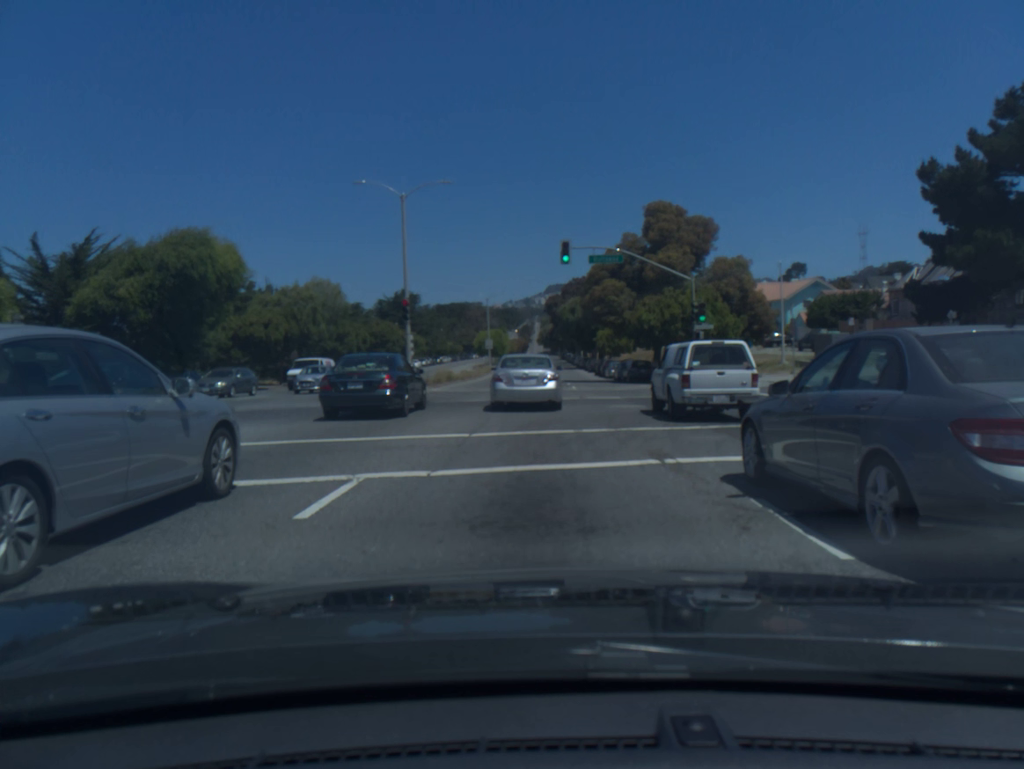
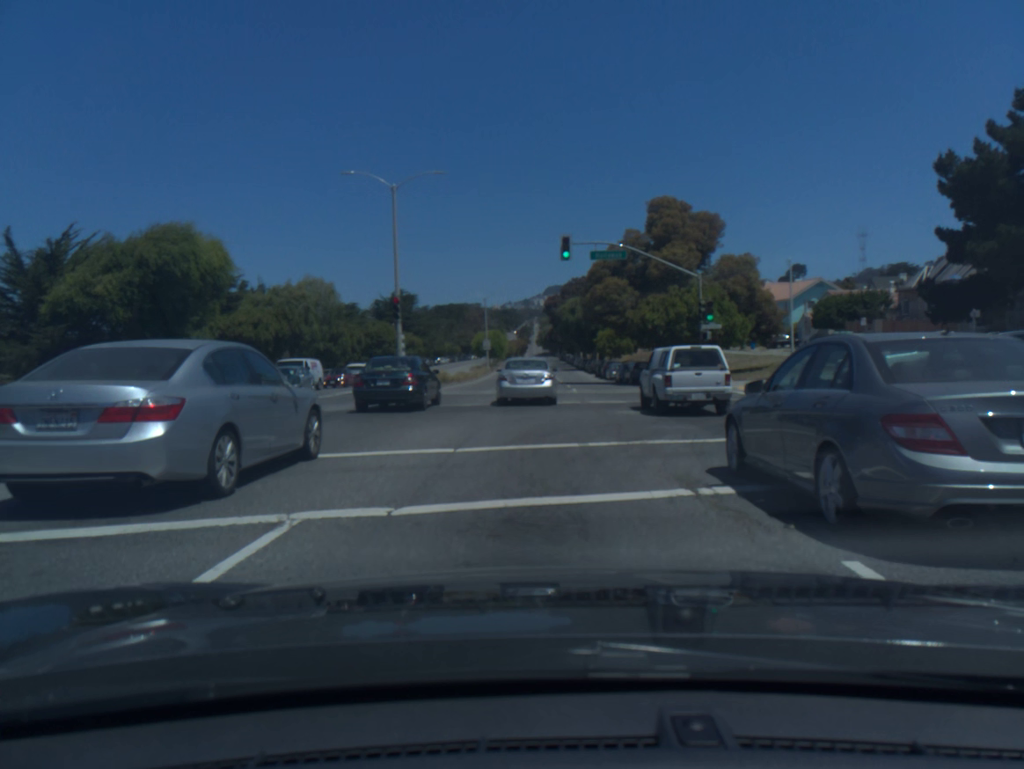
(0.0, +2.0) m; 0°
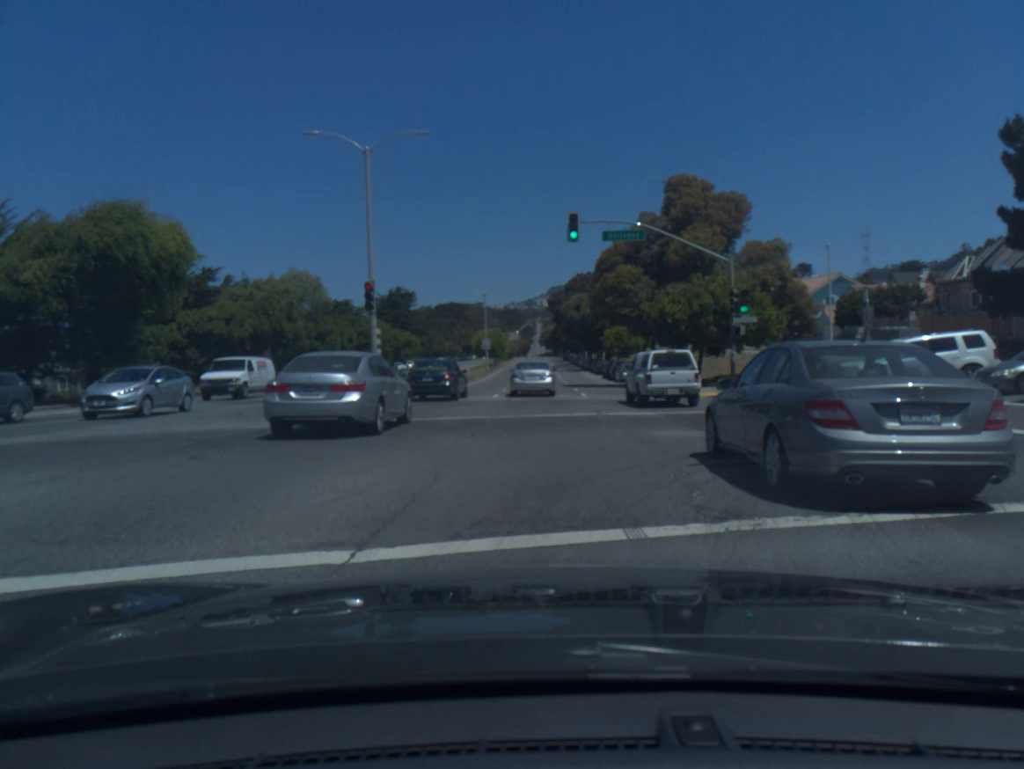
(0.0, +5.9) m; 0°
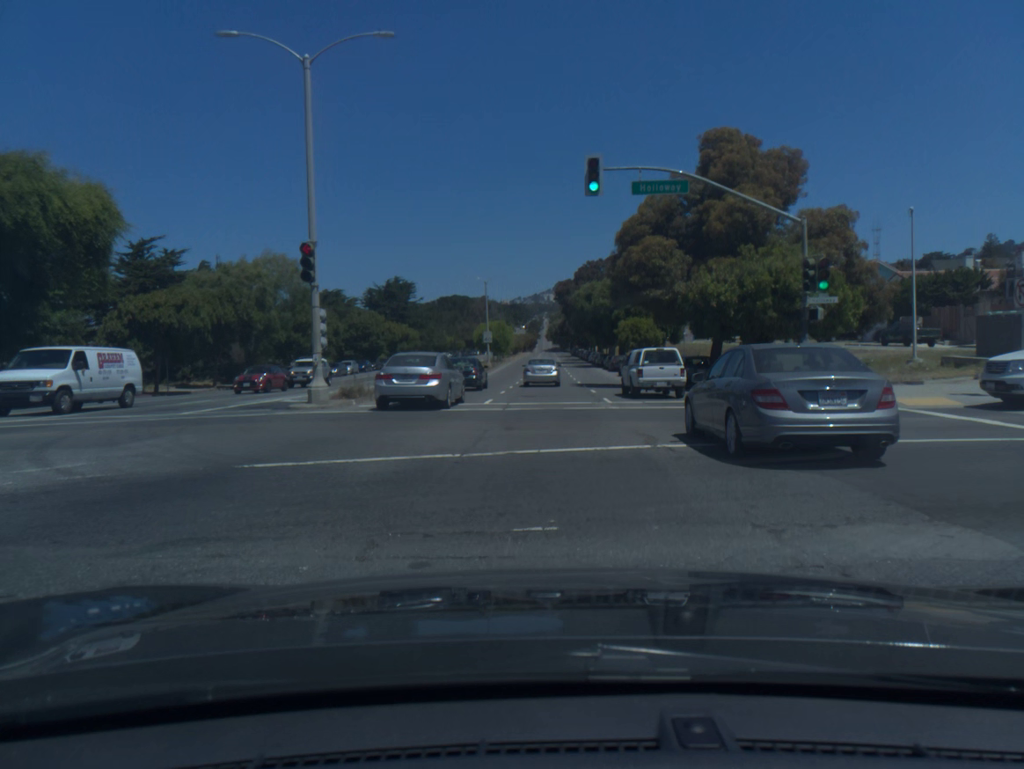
(-0.1, +8.2) m; -1°
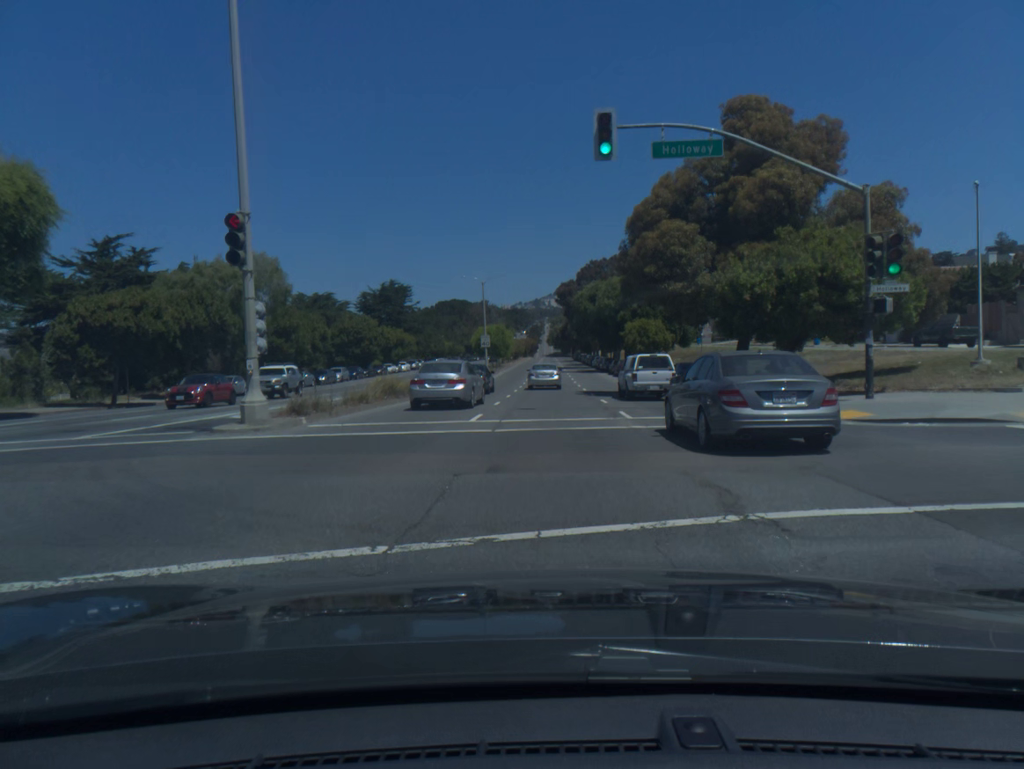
(0.0, +4.7) m; +1°
